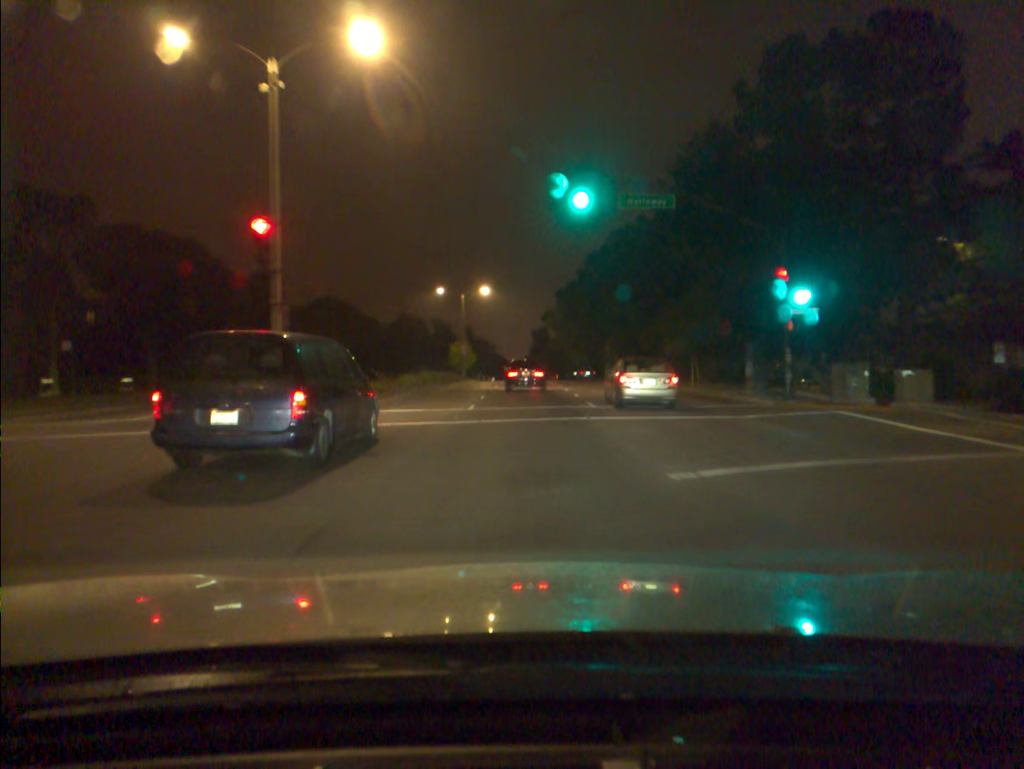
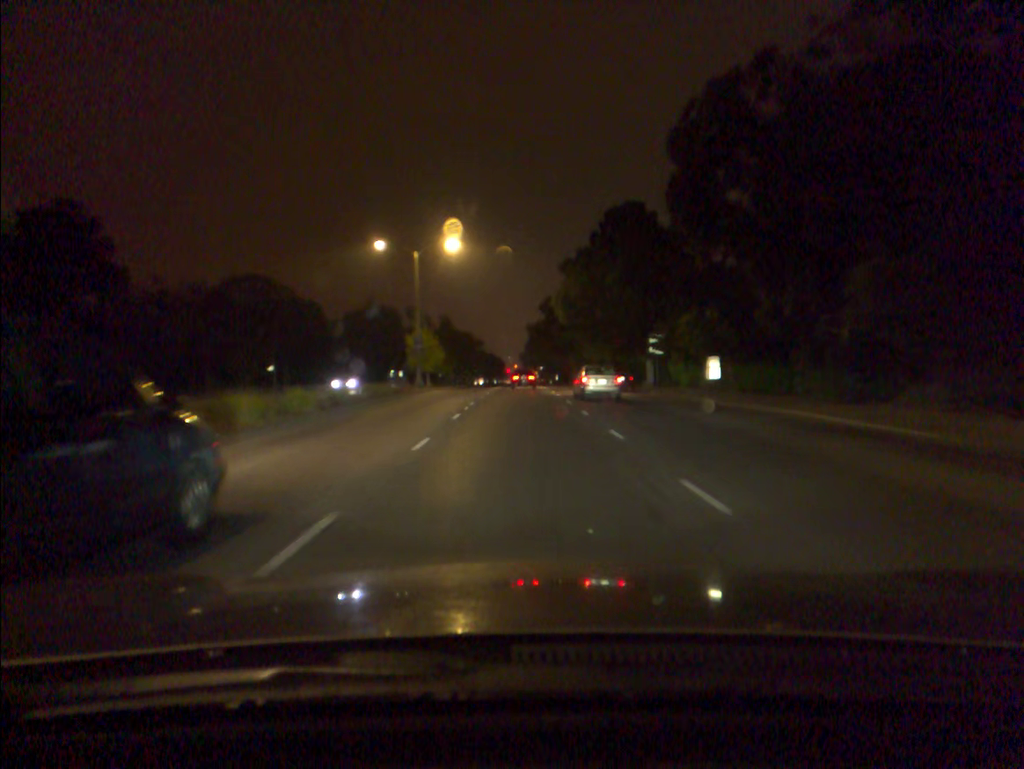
(+0.1, +29.5) m; 0°
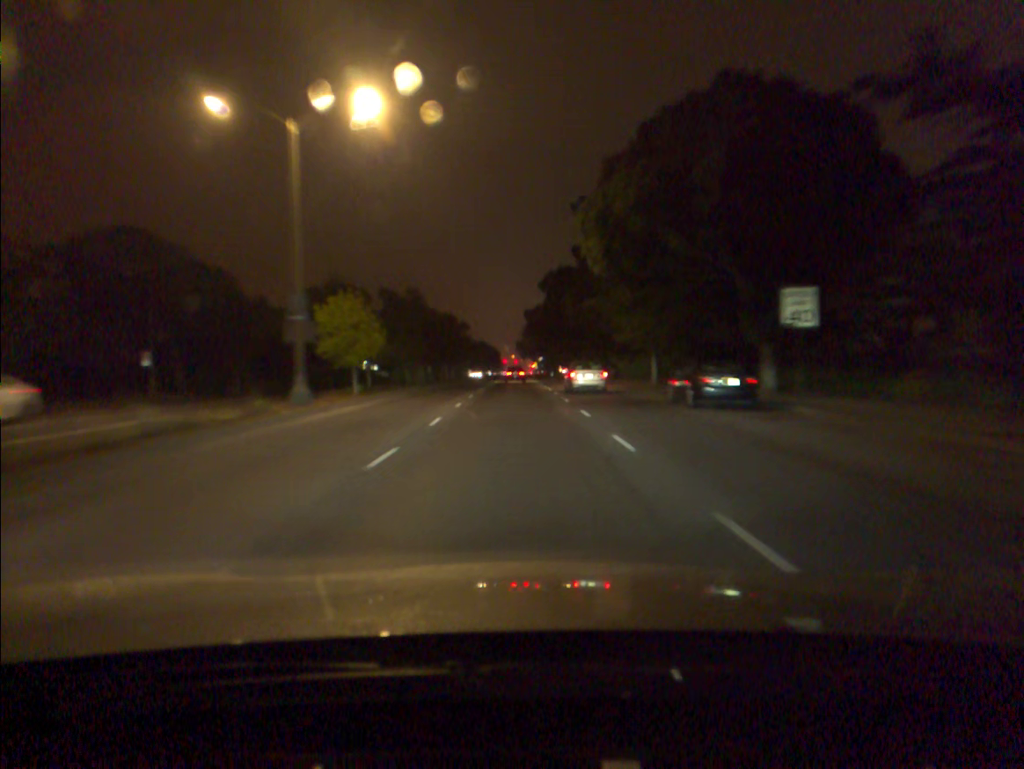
(0.0, +24.6) m; 0°
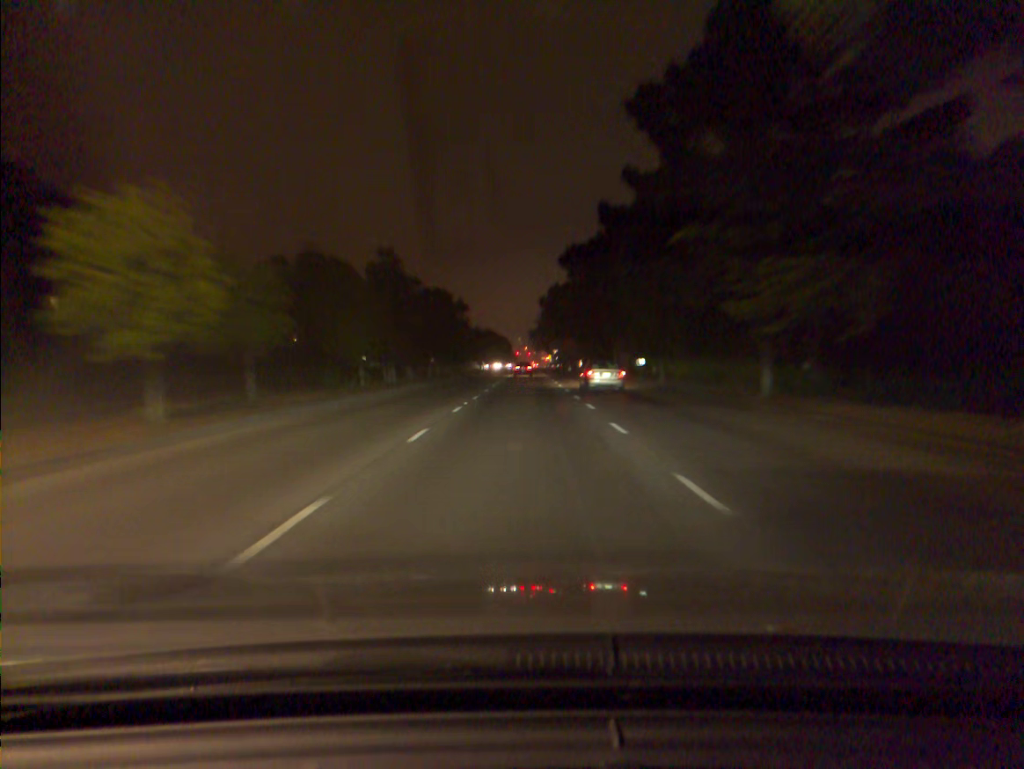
(-0.1, +19.4) m; -1°
